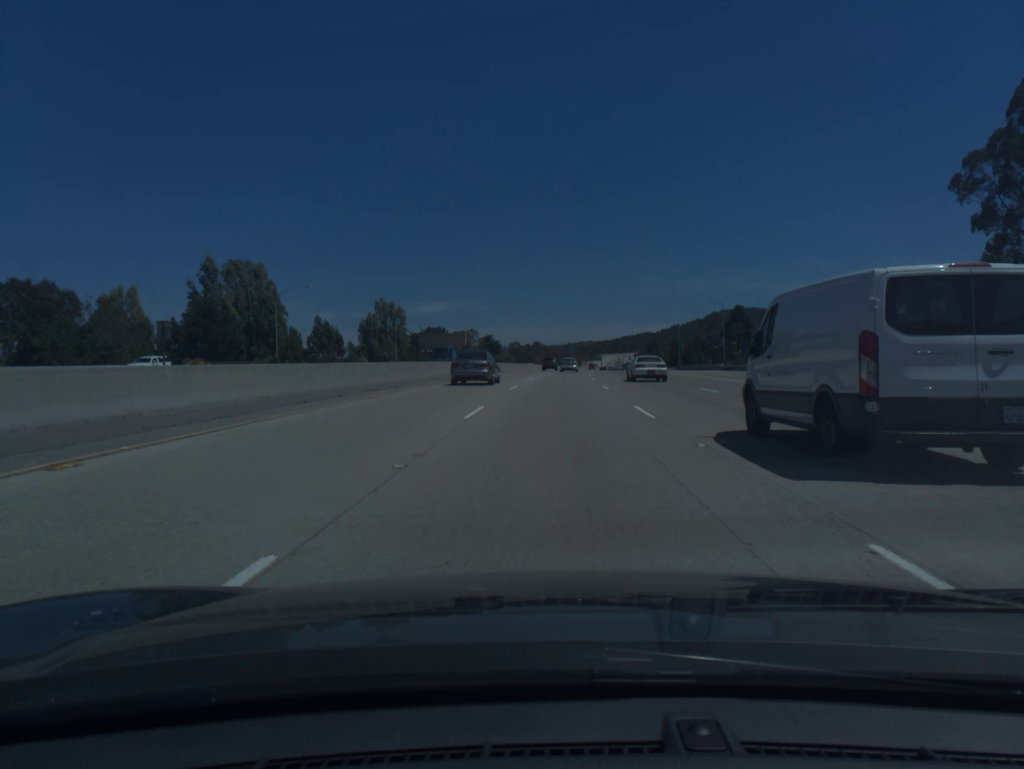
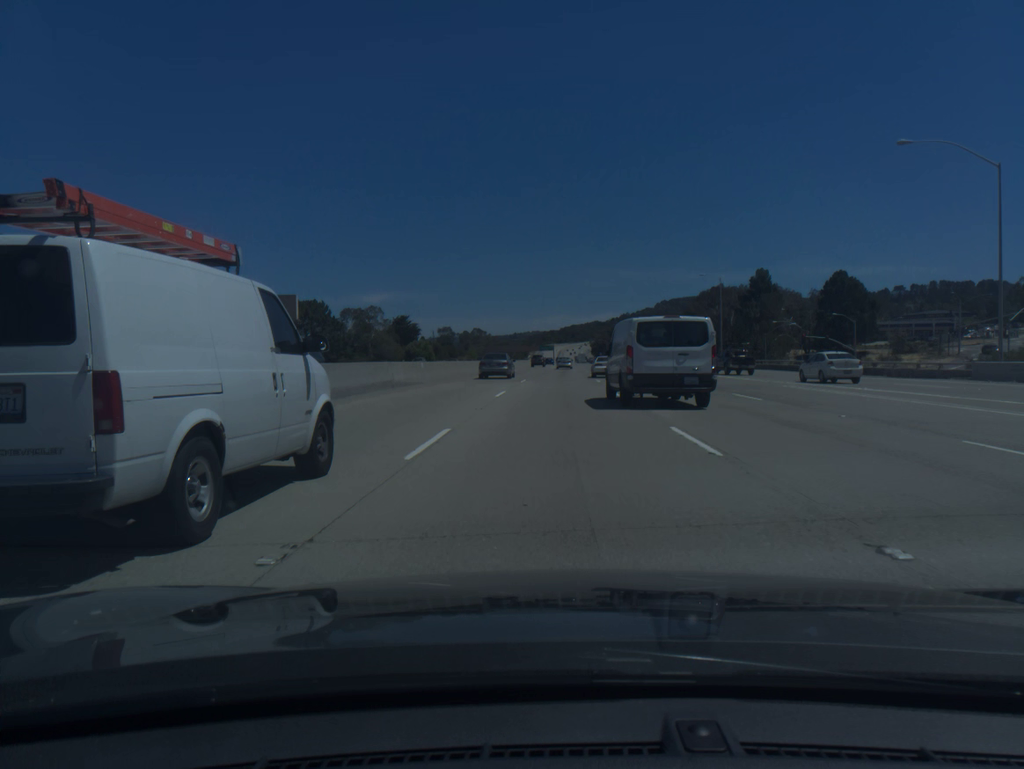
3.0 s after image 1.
(+3.1, +91.8) m; +4°
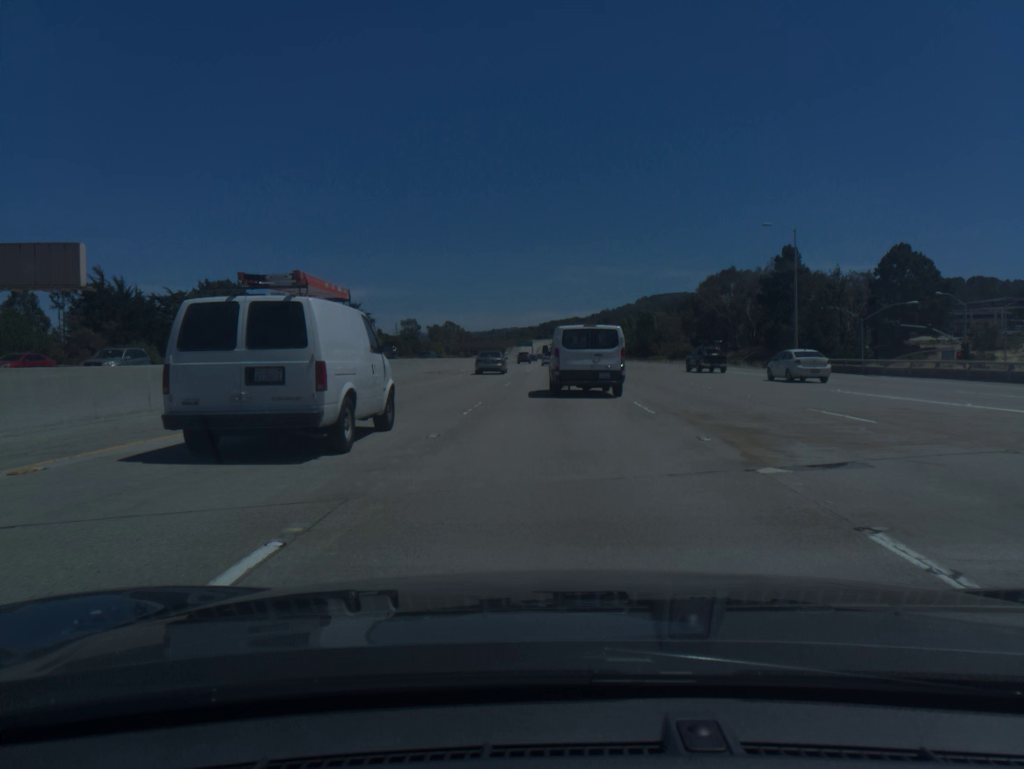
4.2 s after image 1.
(+0.5, +36.8) m; +2°
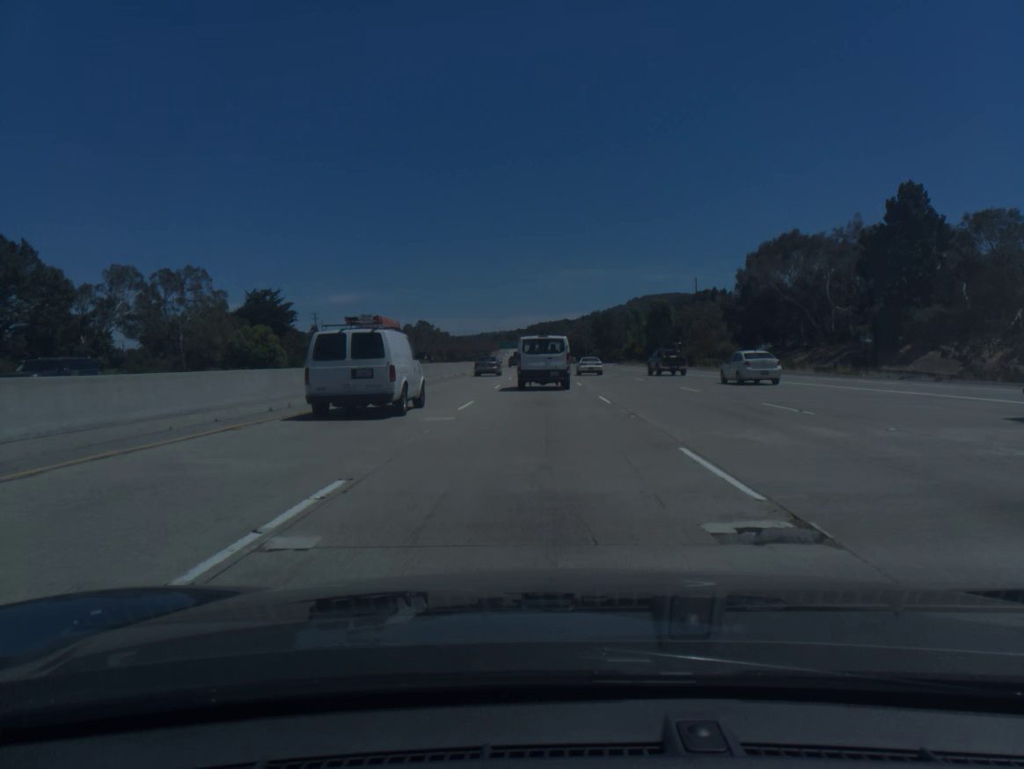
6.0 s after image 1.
(+0.6, +55.3) m; +1°
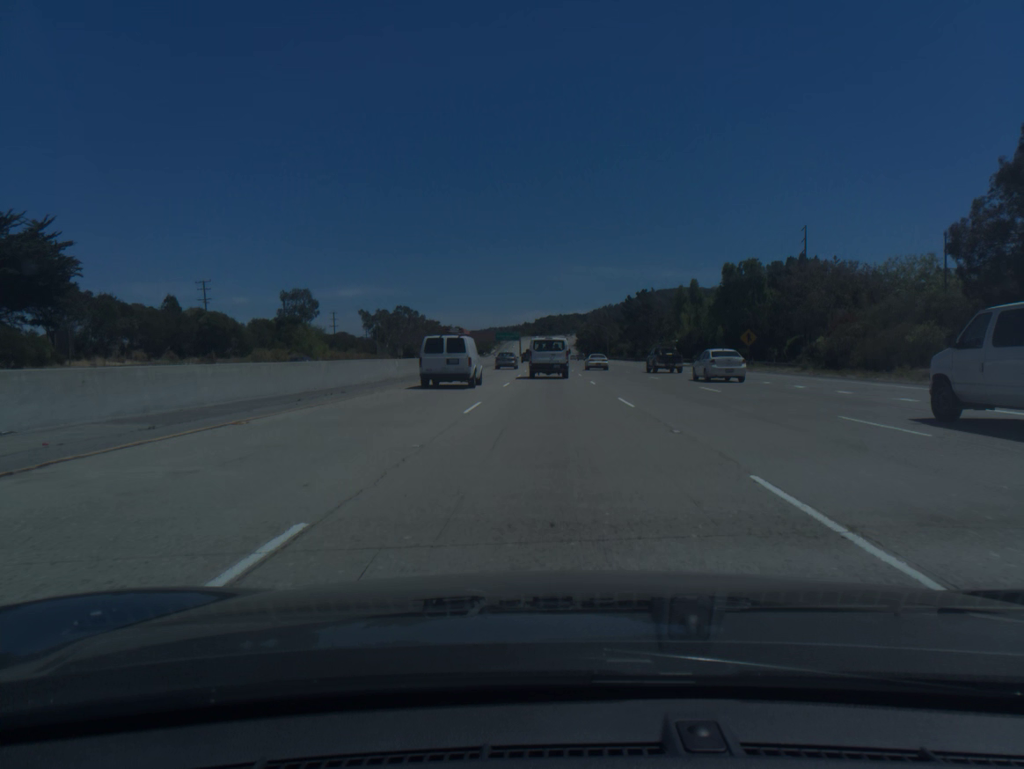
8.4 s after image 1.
(-0.7, +73.7) m; -1°
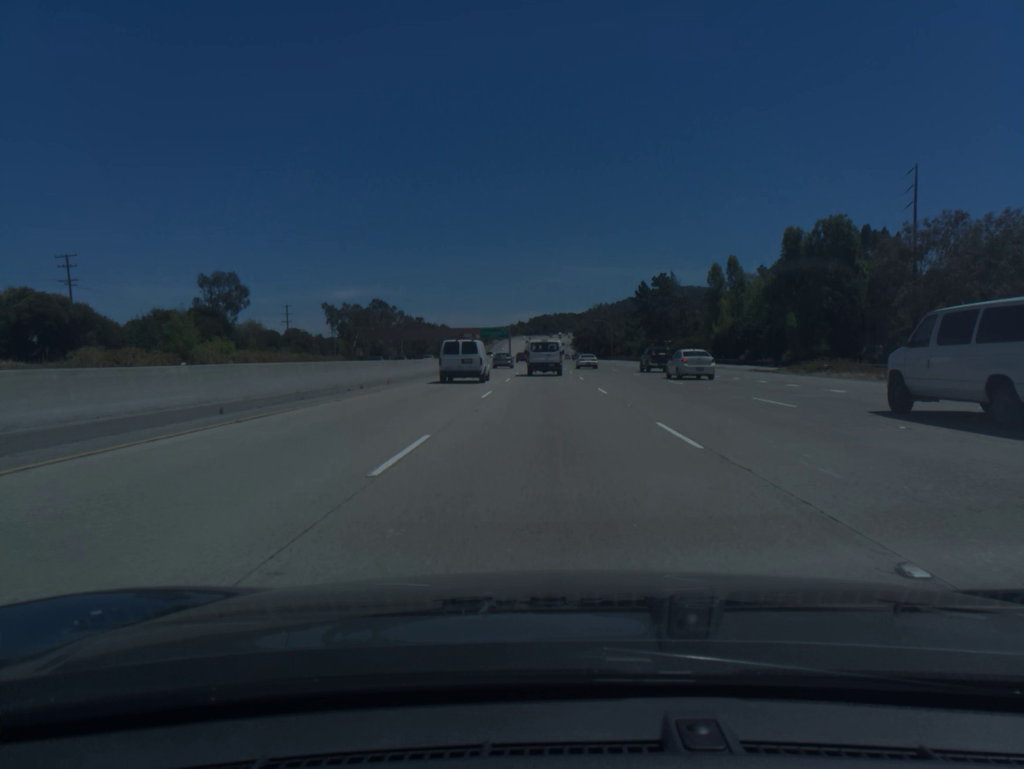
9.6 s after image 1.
(+0.1, +36.9) m; 0°
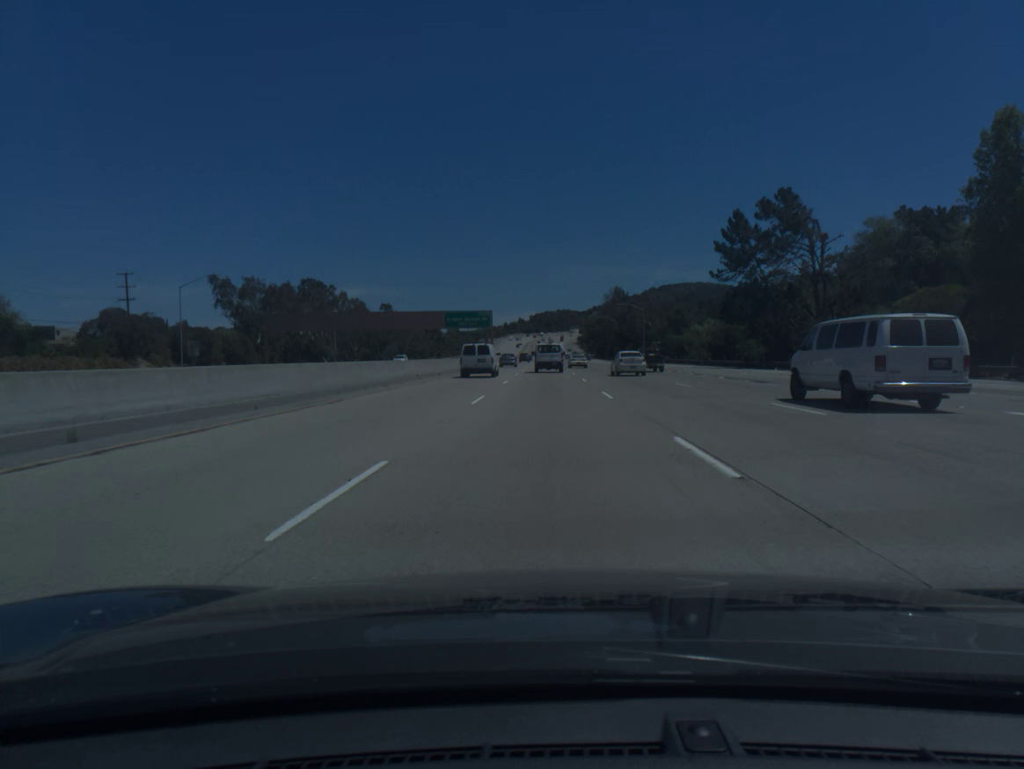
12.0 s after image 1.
(-0.1, +73.7) m; 0°
